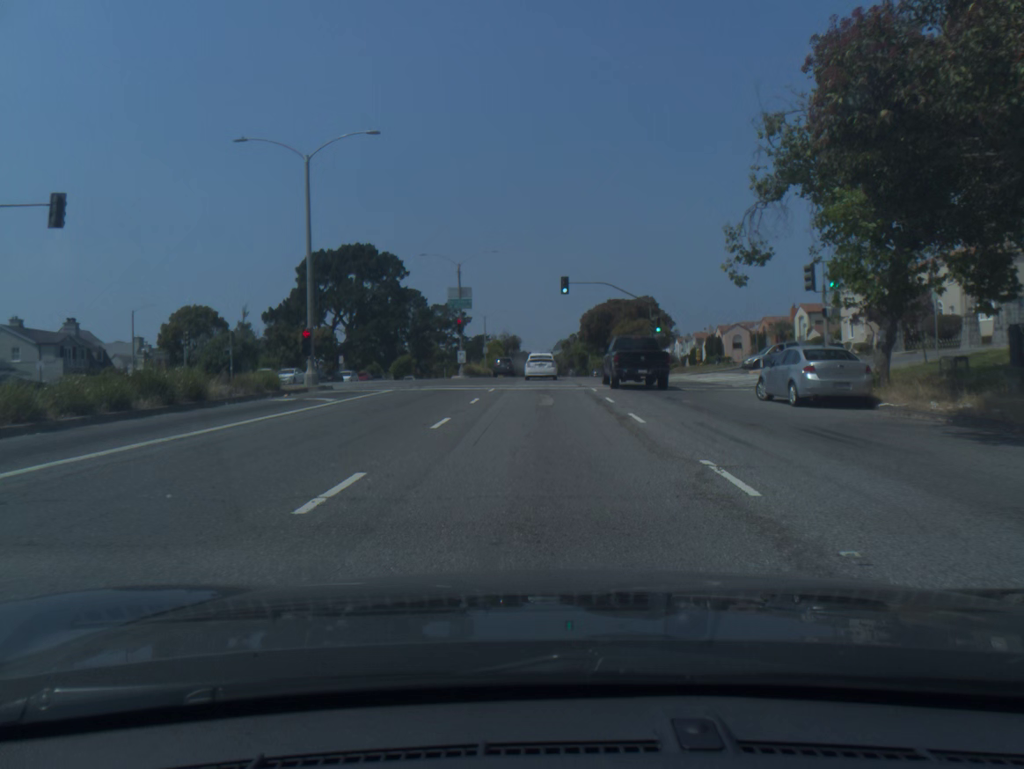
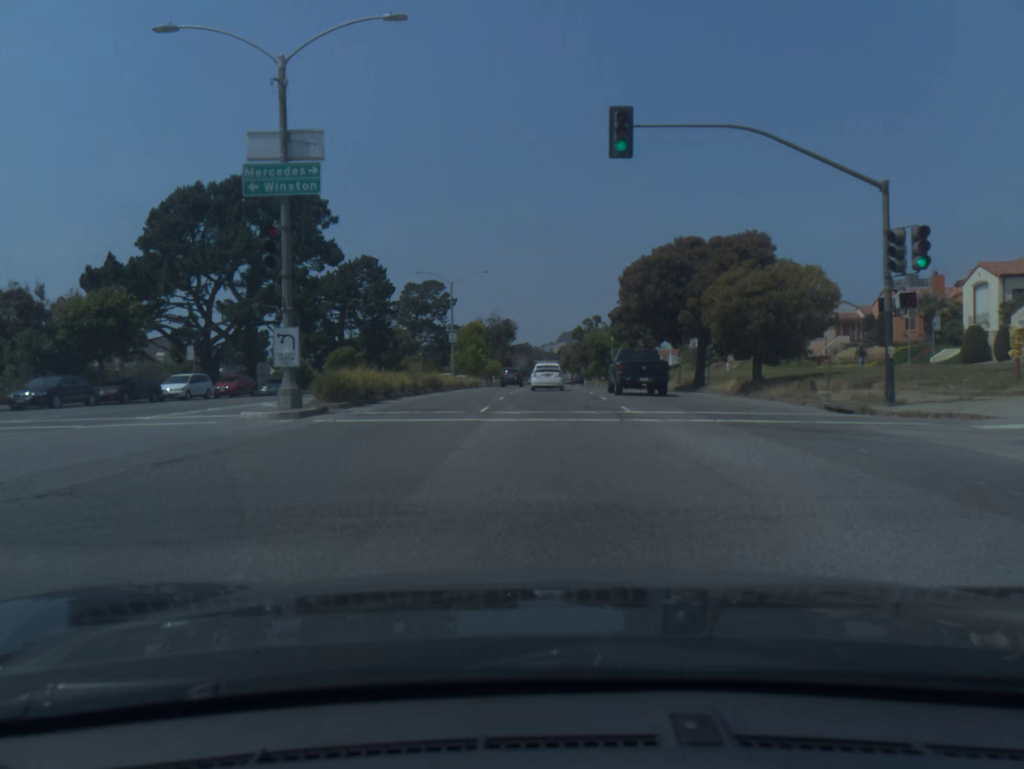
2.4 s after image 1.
(-0.1, +40.6) m; 0°
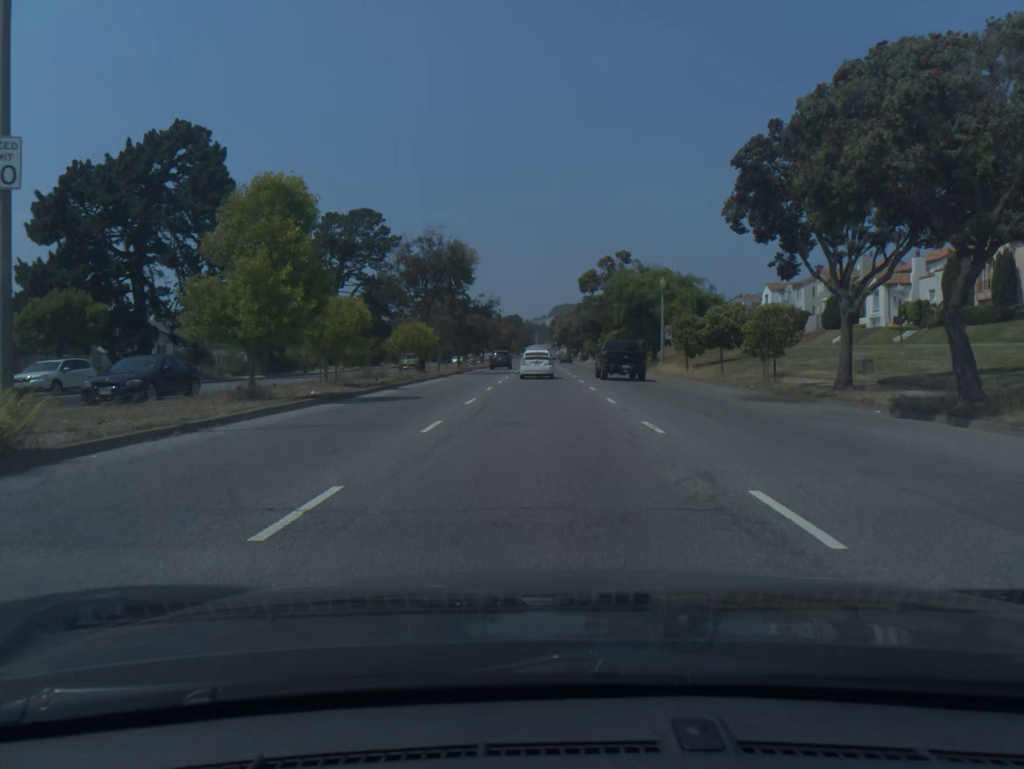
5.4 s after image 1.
(+0.4, +50.5) m; 0°
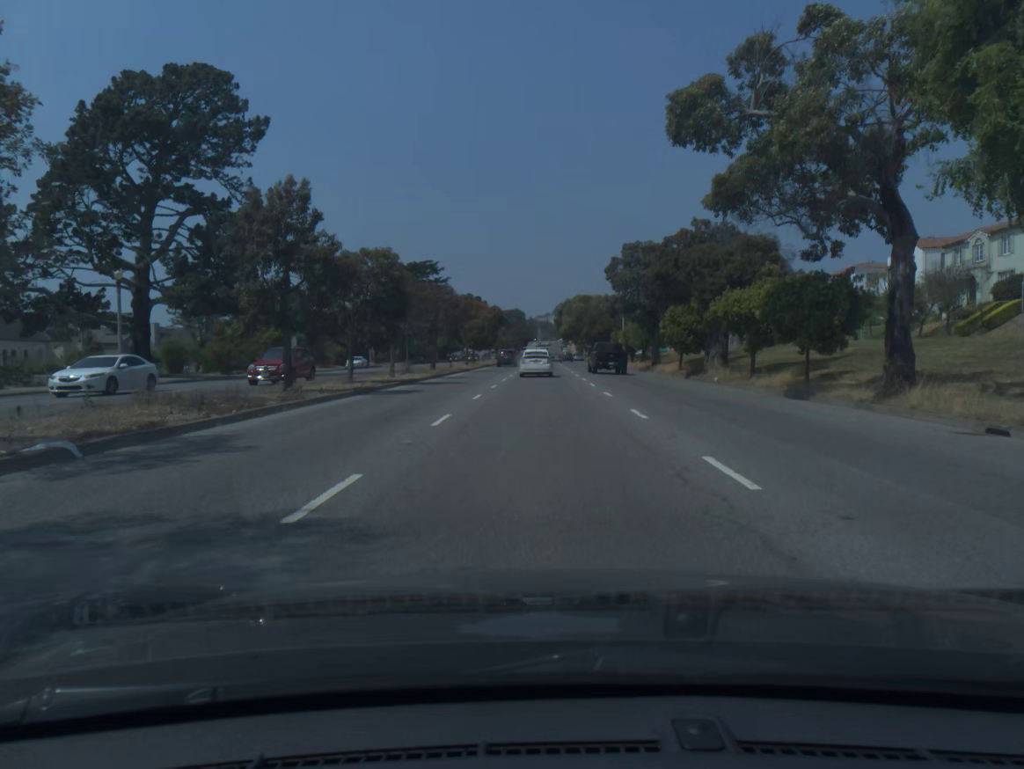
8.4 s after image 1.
(-0.1, +50.0) m; 0°
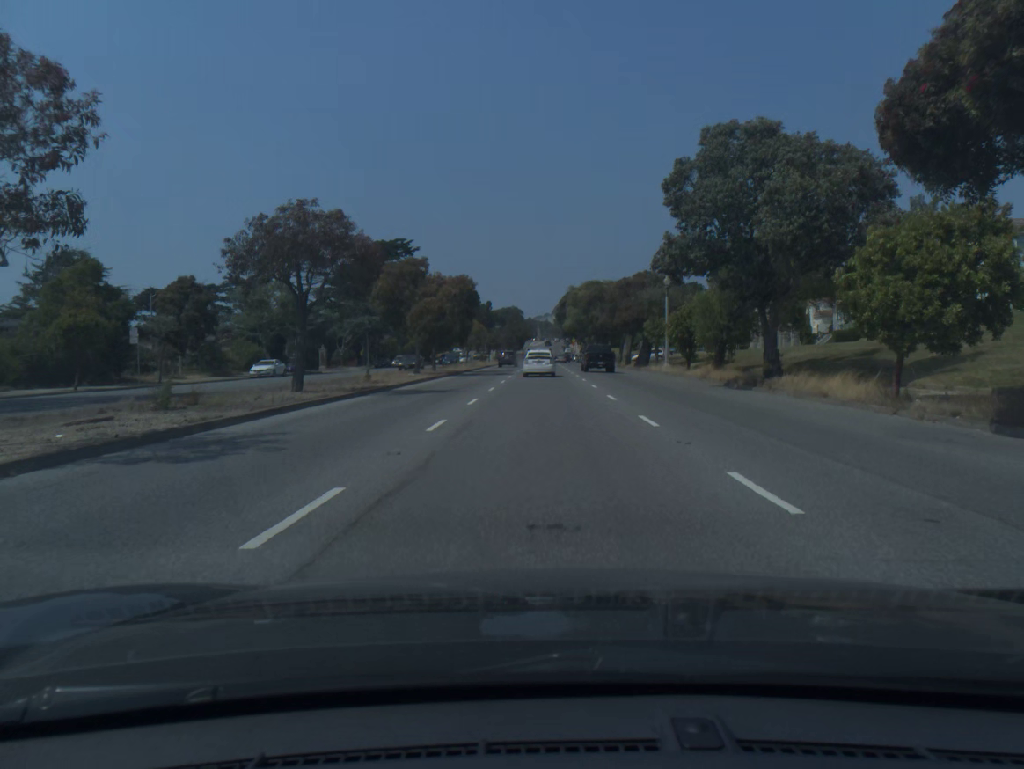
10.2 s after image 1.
(+0.1, +29.8) m; 0°
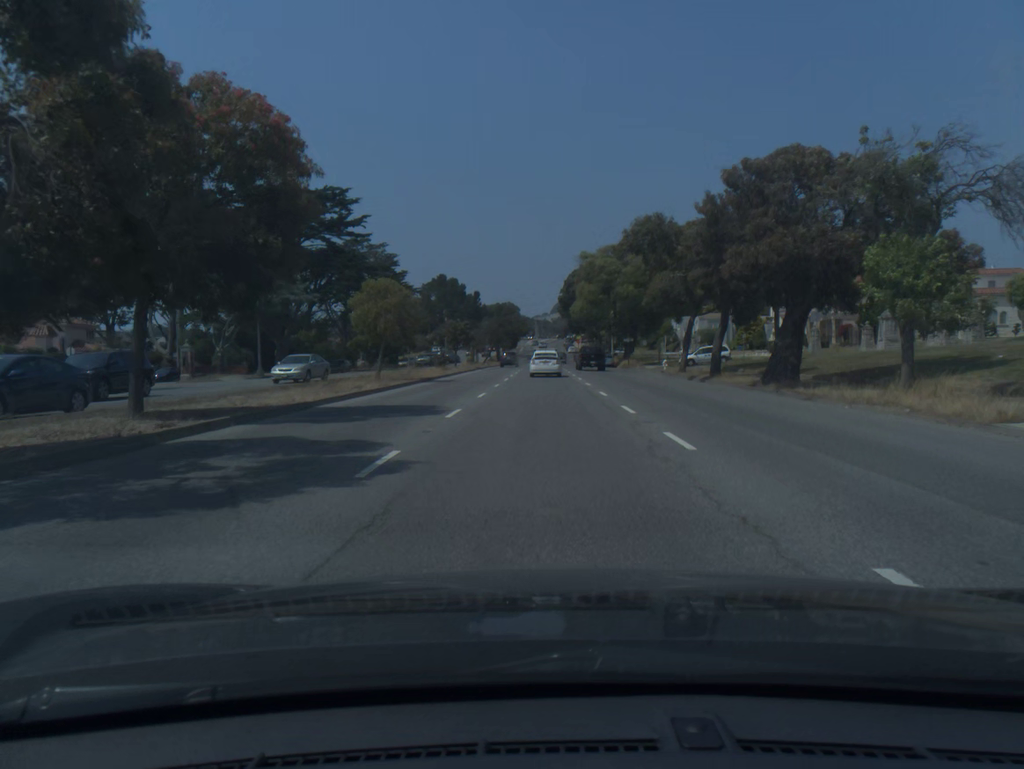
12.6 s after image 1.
(-0.1, +40.4) m; 0°
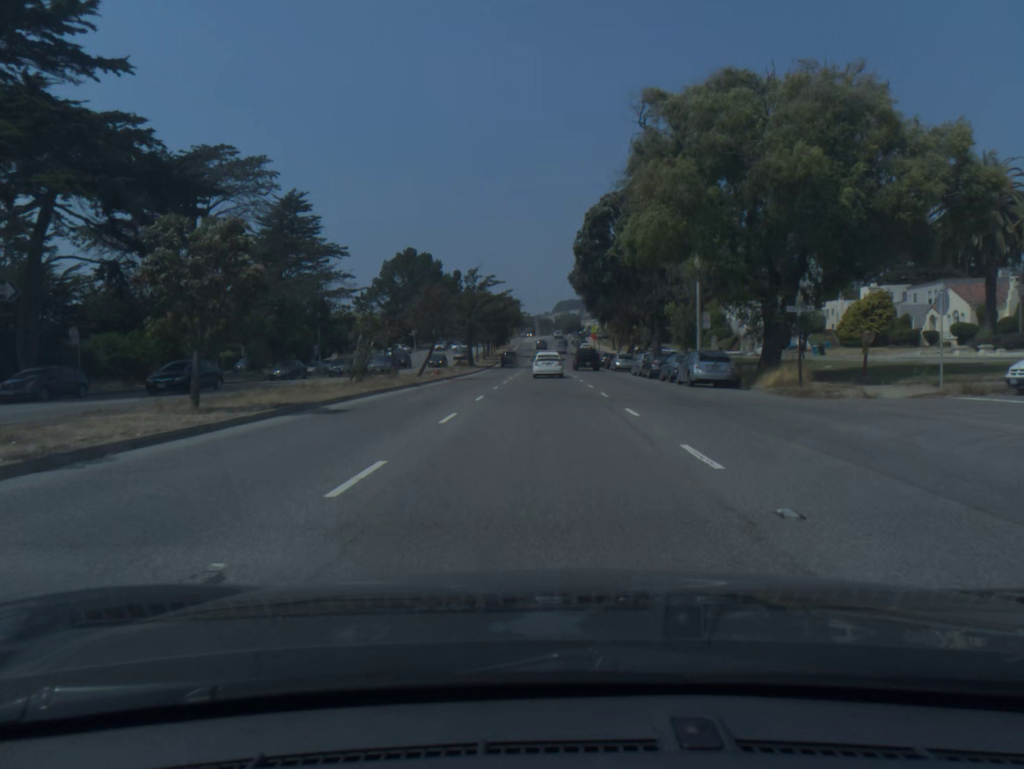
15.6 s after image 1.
(-0.2, +51.2) m; 0°
